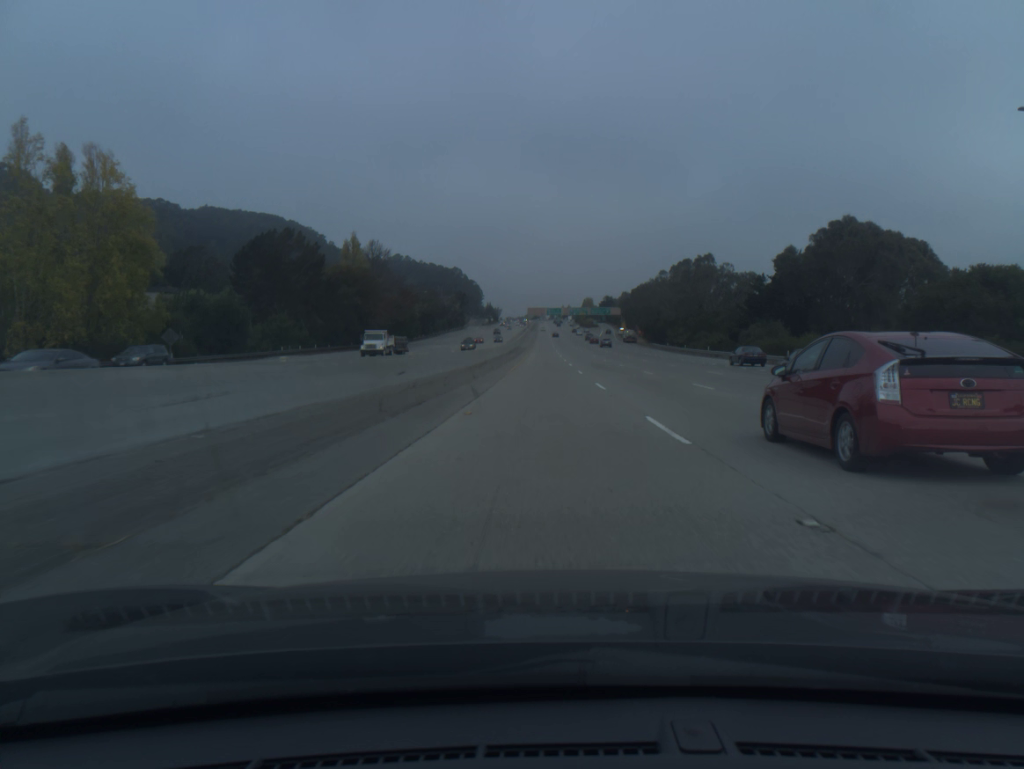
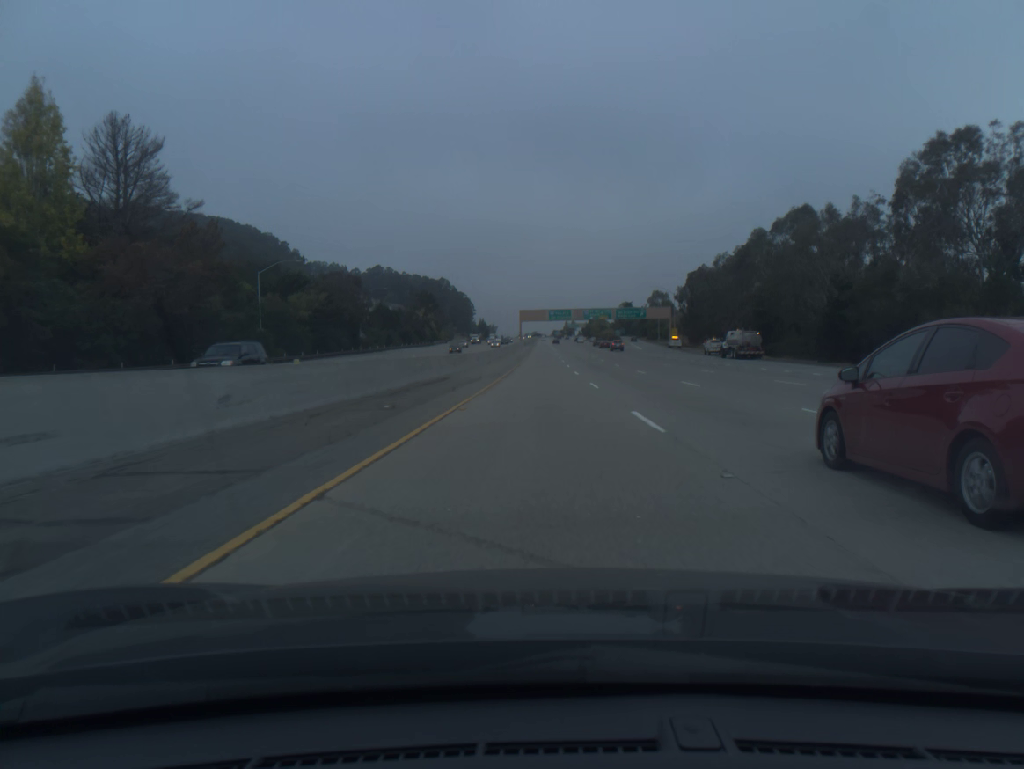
(+0.3, +100.7) m; 0°
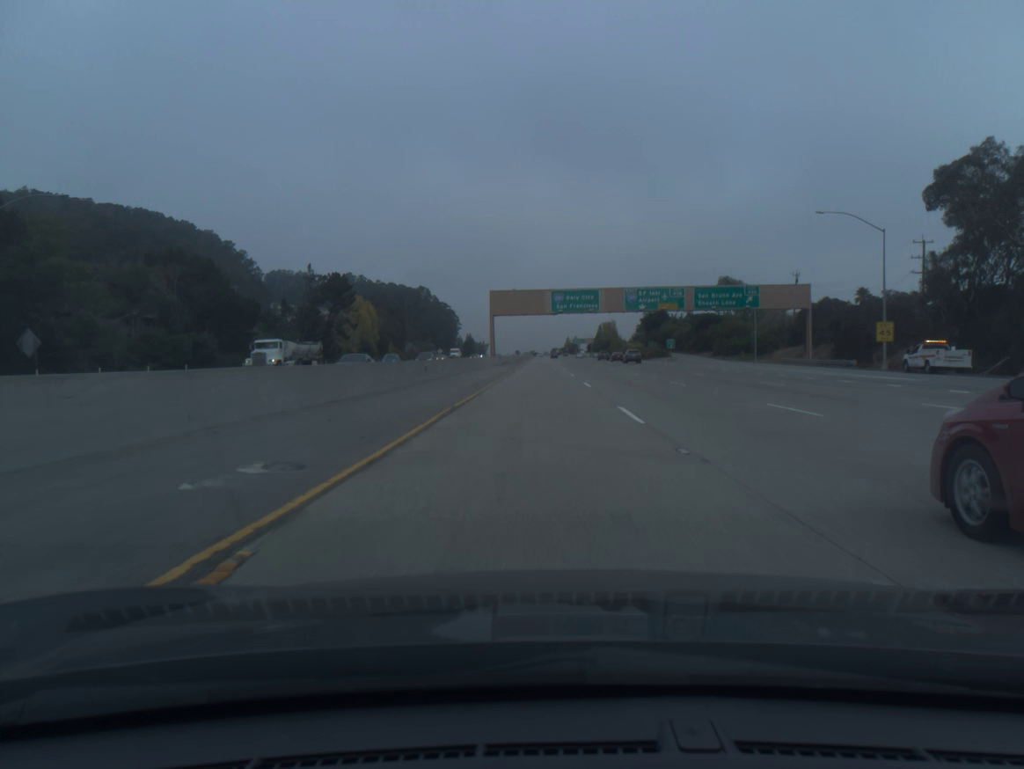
(+0.3, +99.8) m; 0°
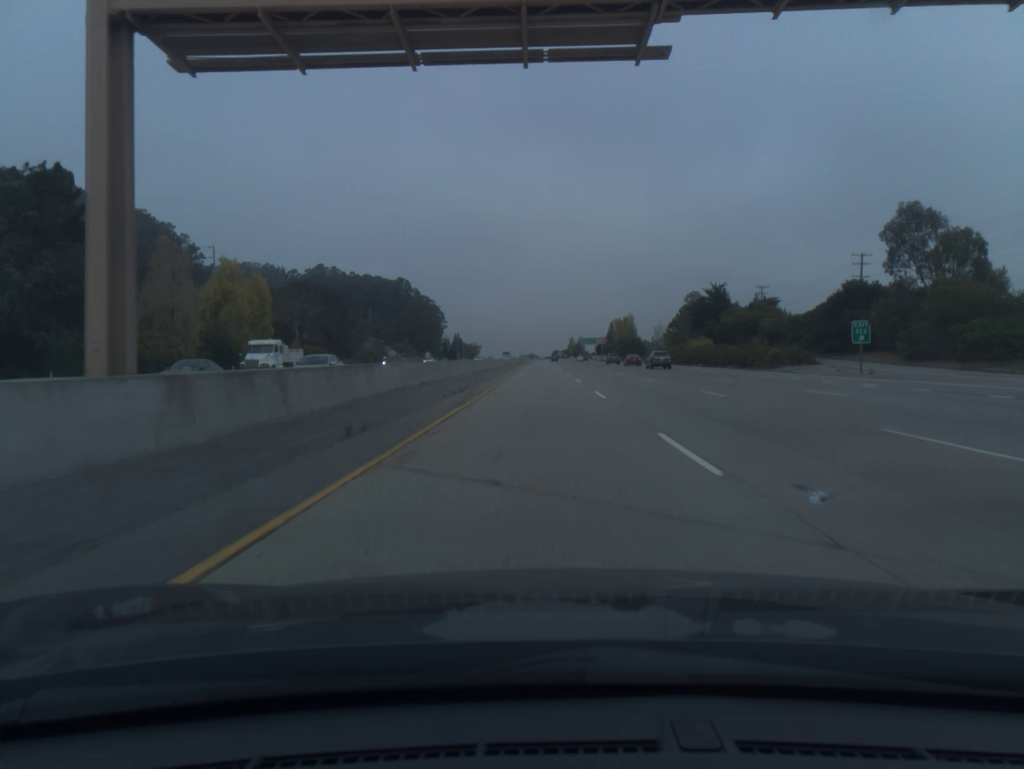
(-0.2, +79.5) m; 0°
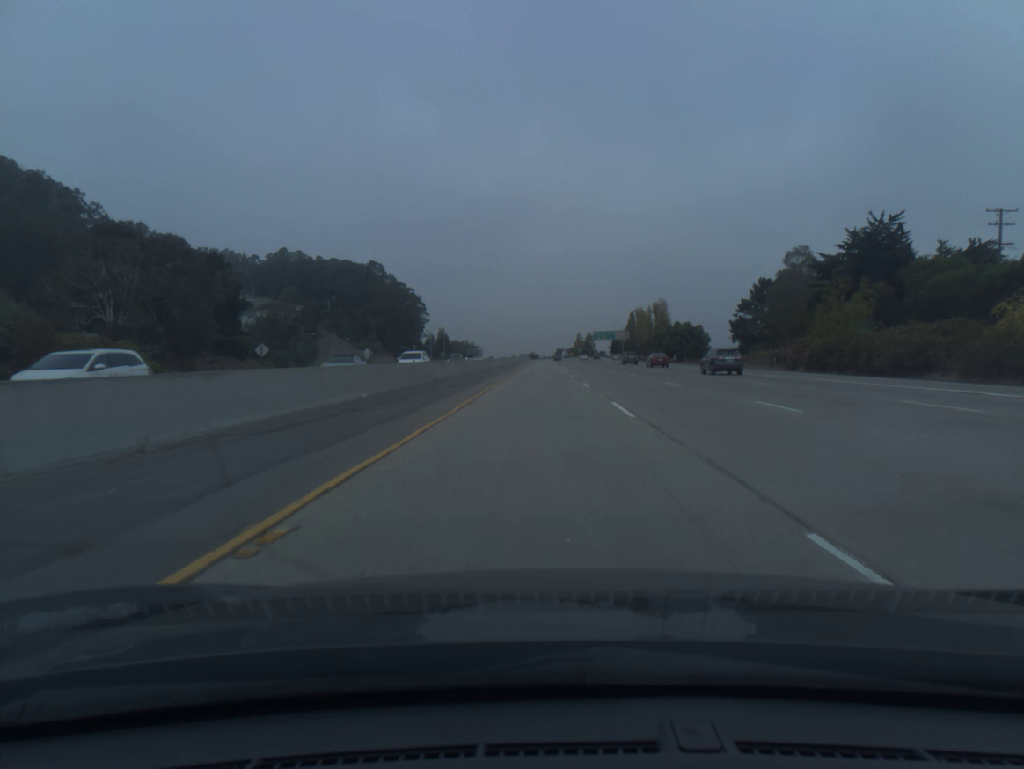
(+0.1, +79.9) m; 0°
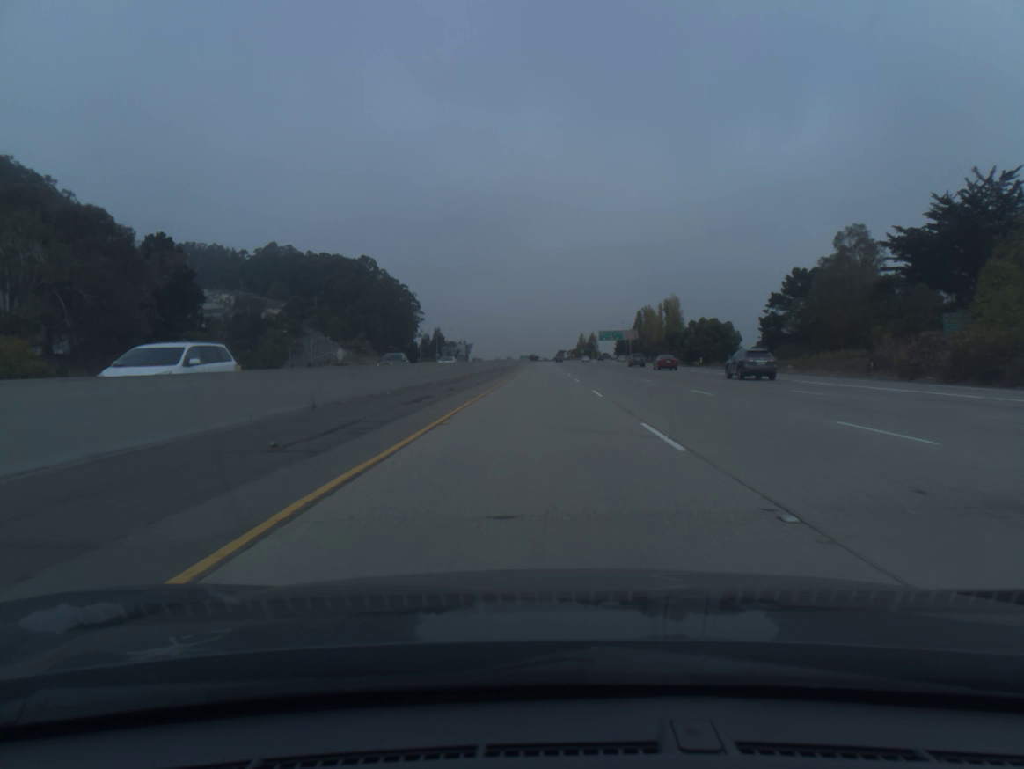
(0.0, +20.0) m; 0°
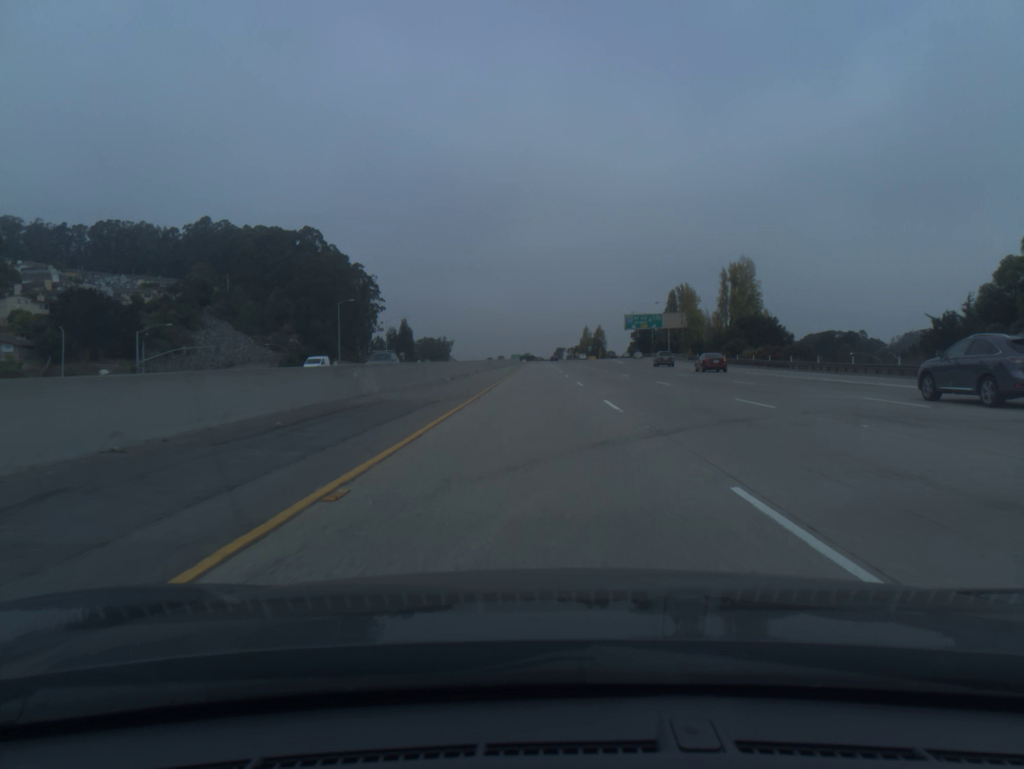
(+0.2, +80.3) m; 0°
